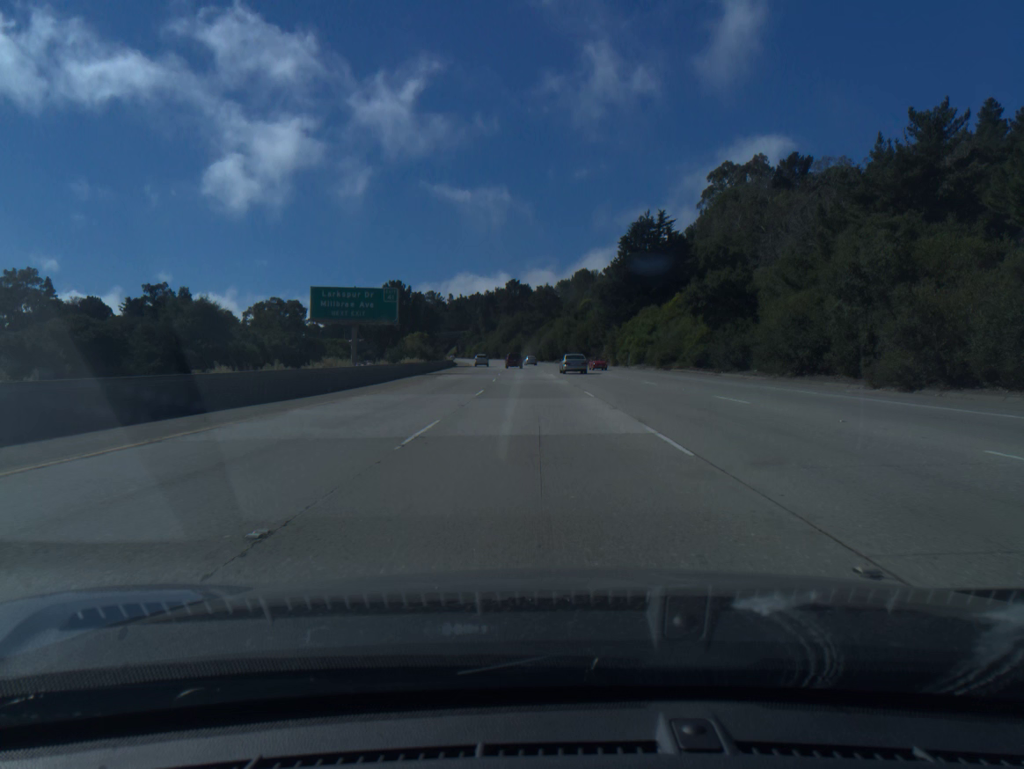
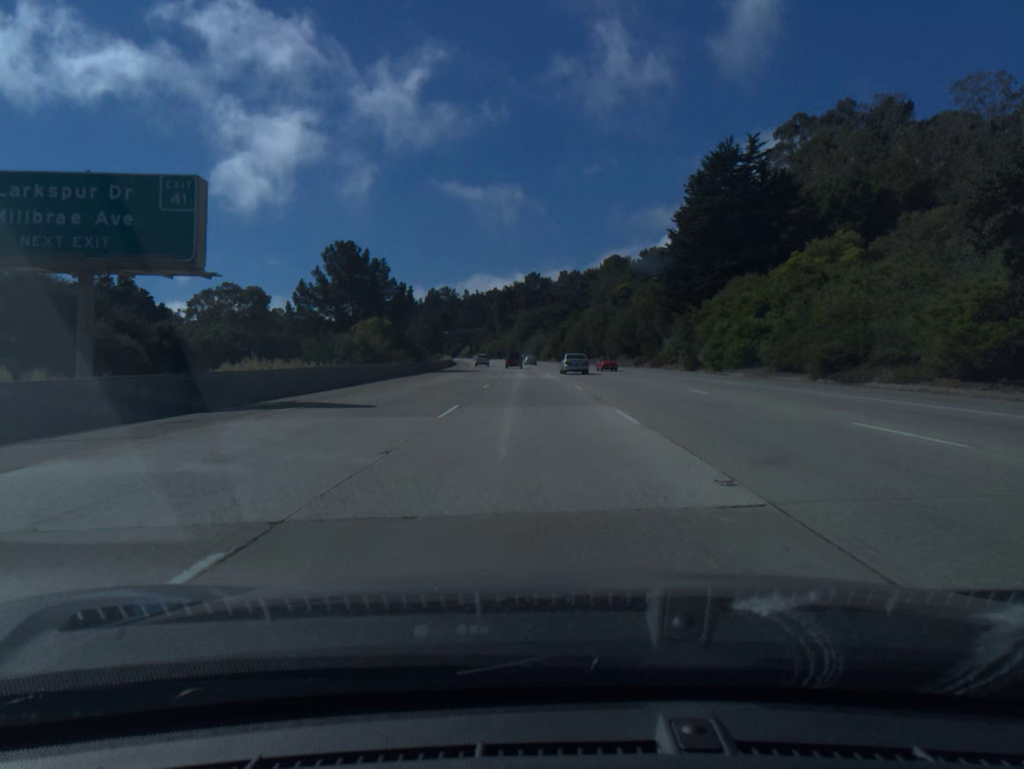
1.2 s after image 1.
(-0.5, +39.1) m; -1°
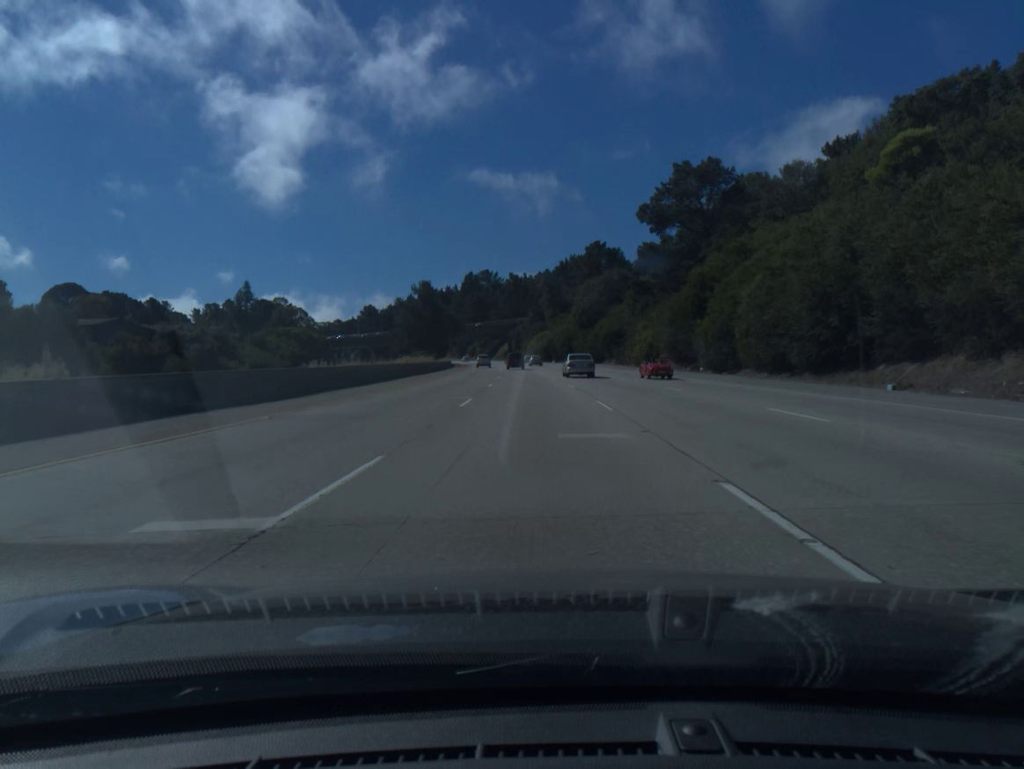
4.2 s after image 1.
(-3.6, +97.8) m; -4°
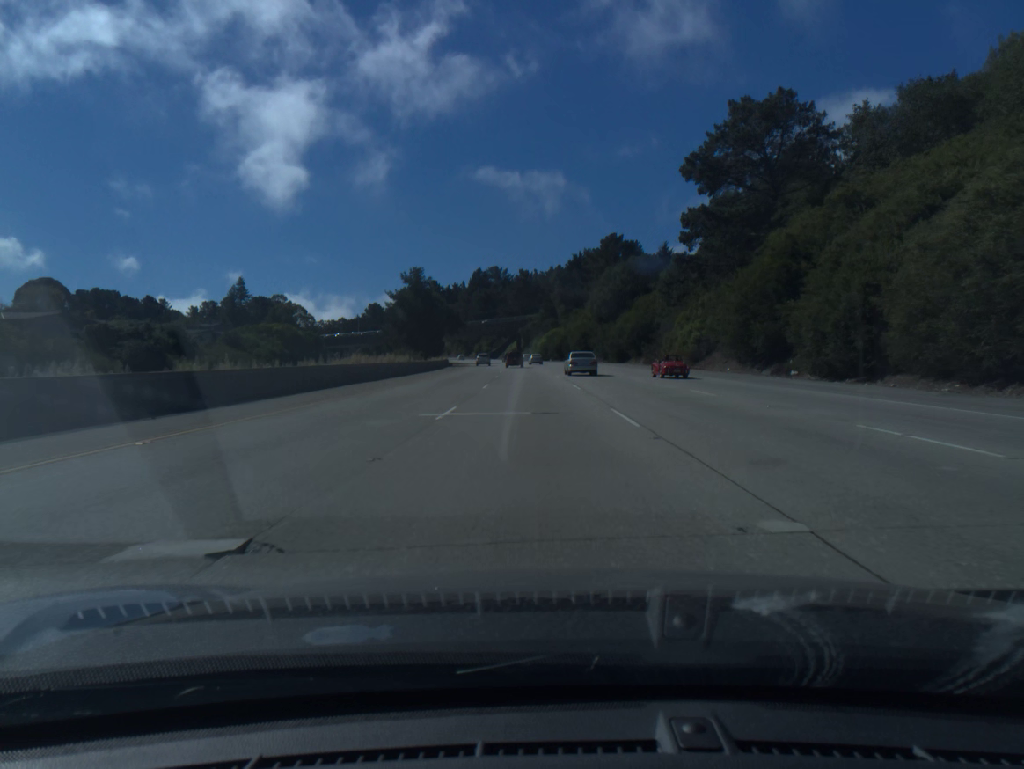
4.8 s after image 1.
(-0.1, +19.6) m; -1°
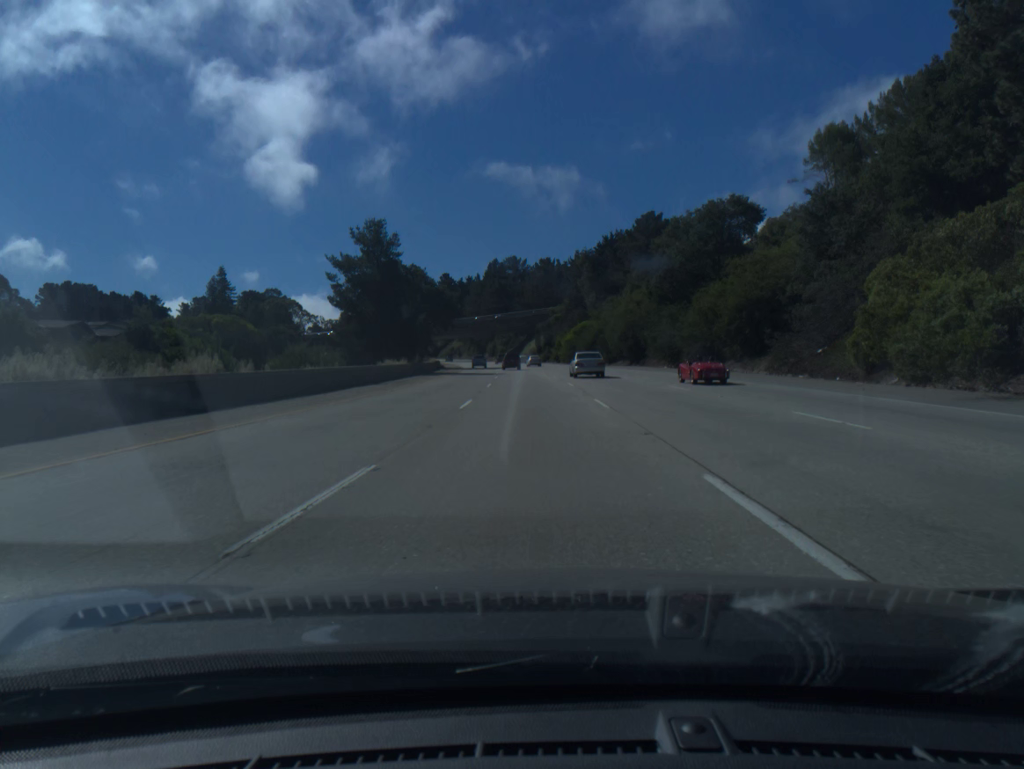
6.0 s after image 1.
(-0.5, +39.2) m; -2°
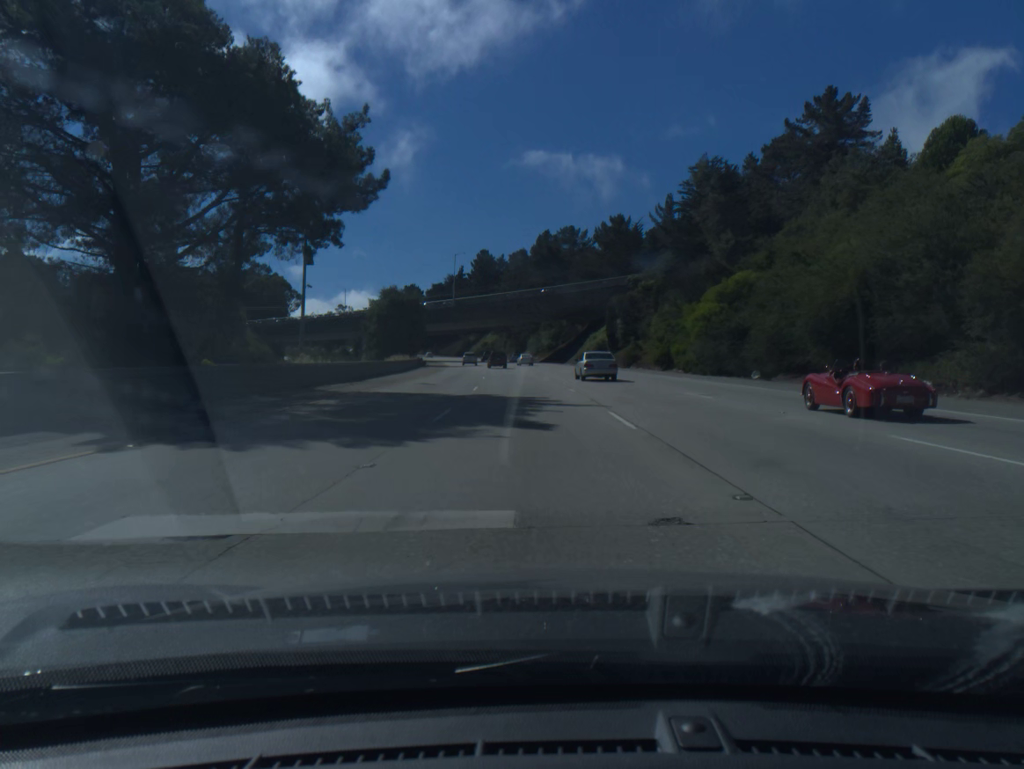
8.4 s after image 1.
(-2.7, +78.3) m; -4°
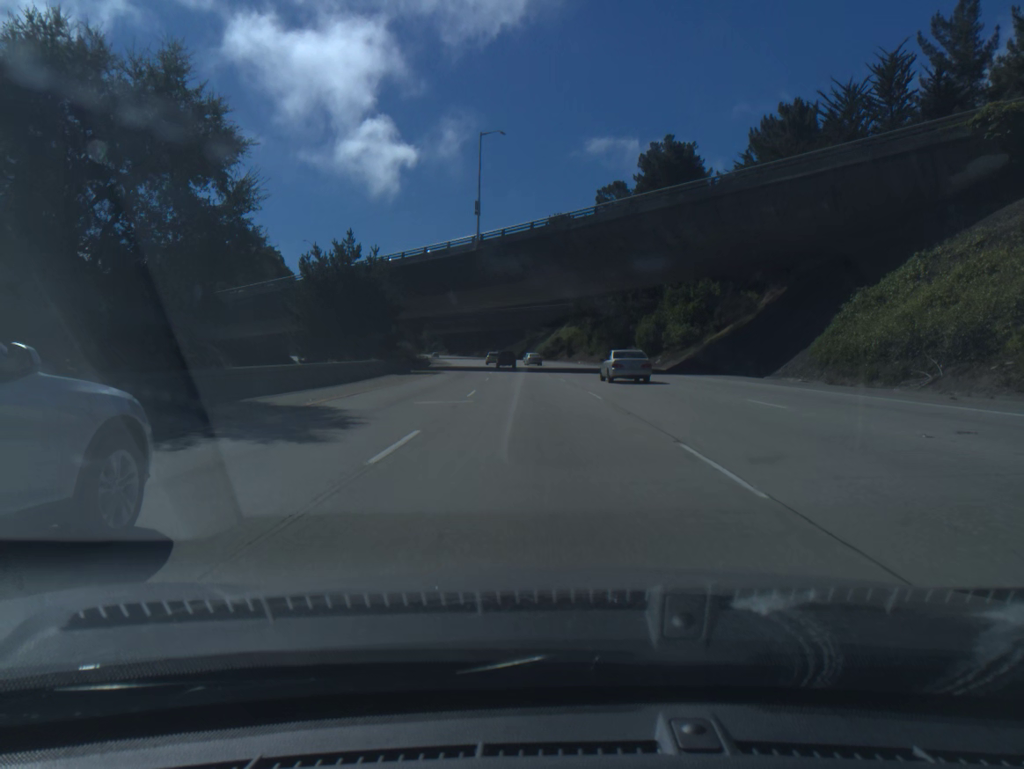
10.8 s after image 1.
(-4.1, +78.5) m; -6°
